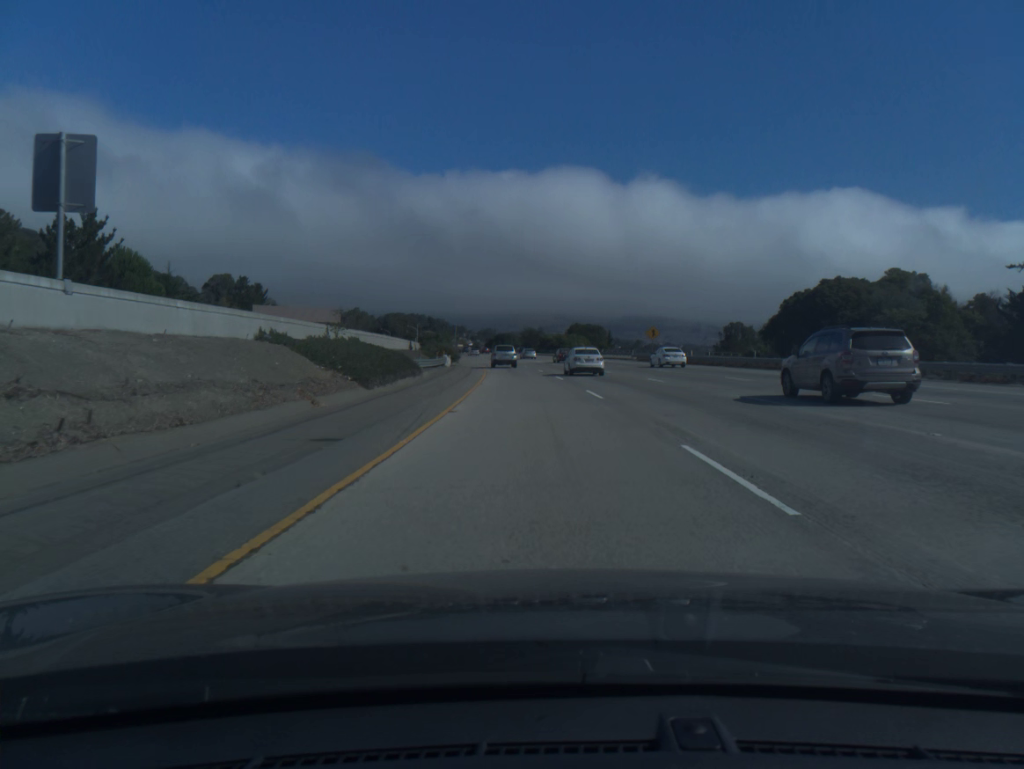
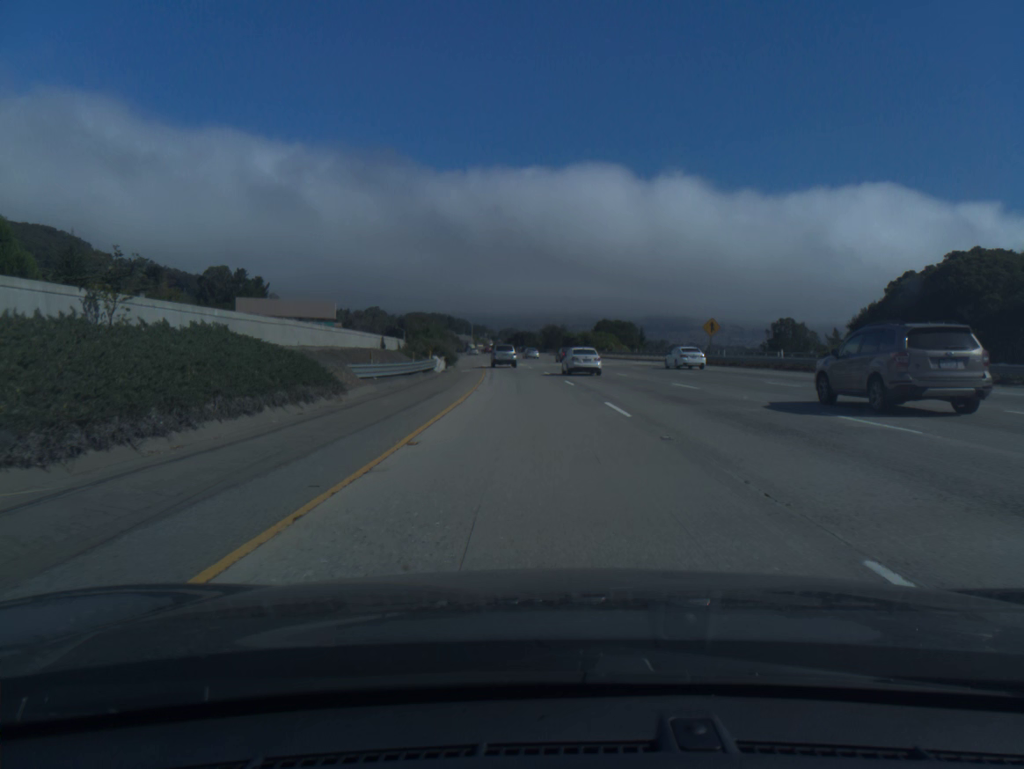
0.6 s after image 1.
(-0.3, +20.2) m; -2°
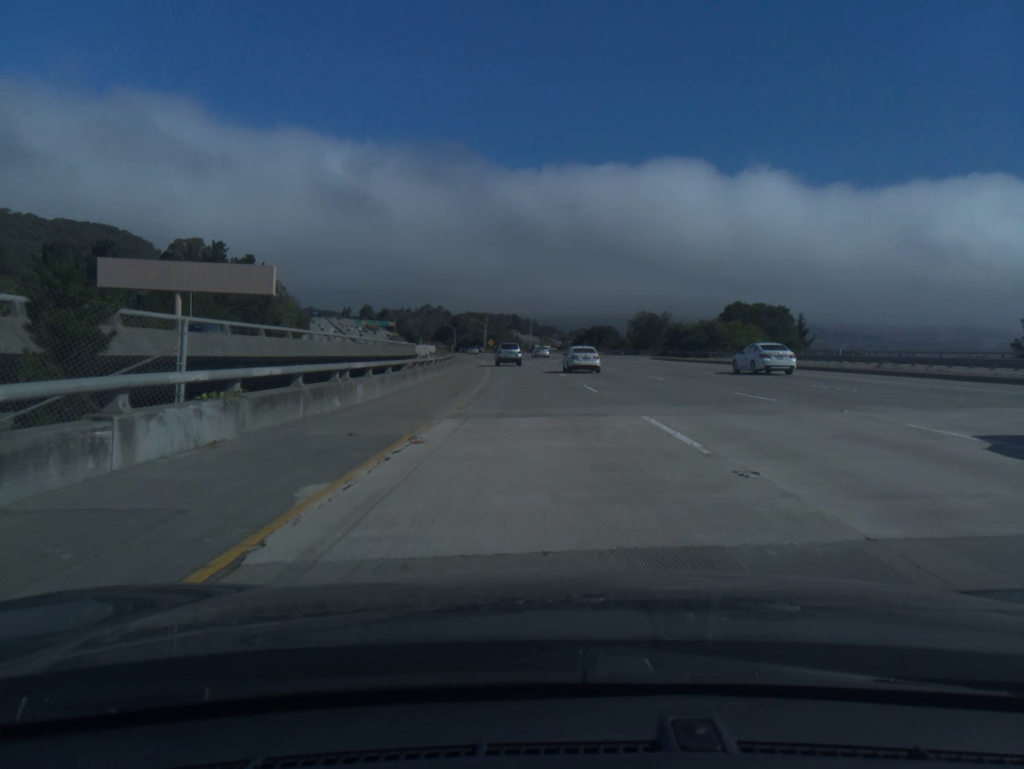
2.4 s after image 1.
(-2.7, +60.2) m; -5°
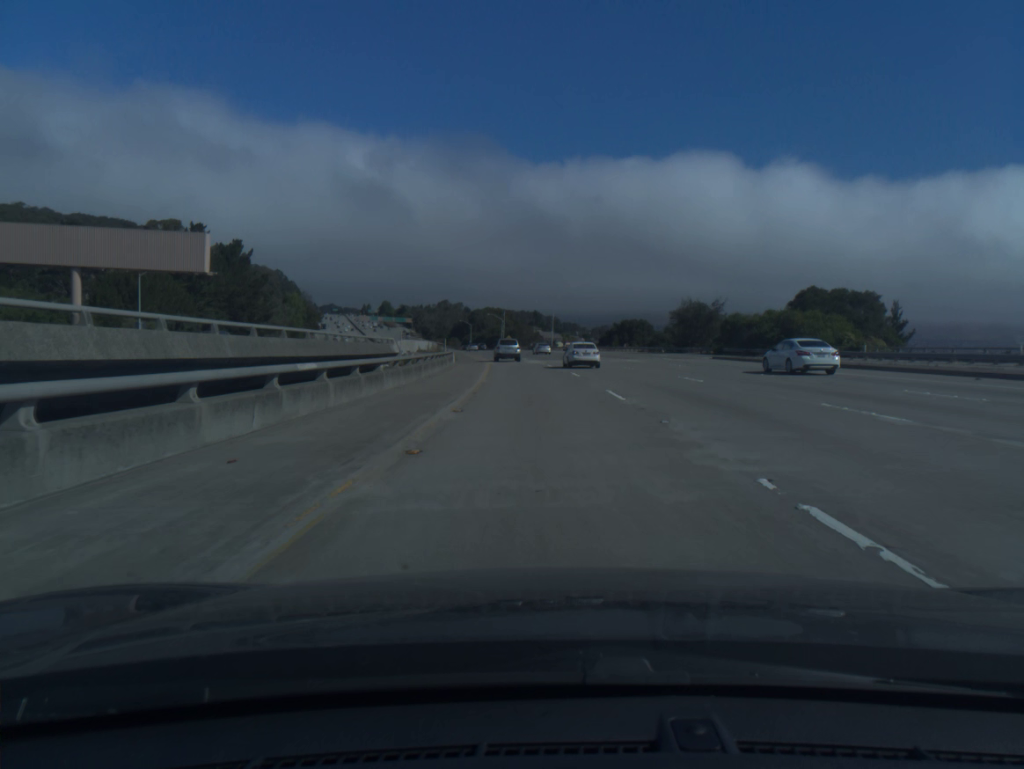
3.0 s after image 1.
(-0.3, +20.0) m; -1°
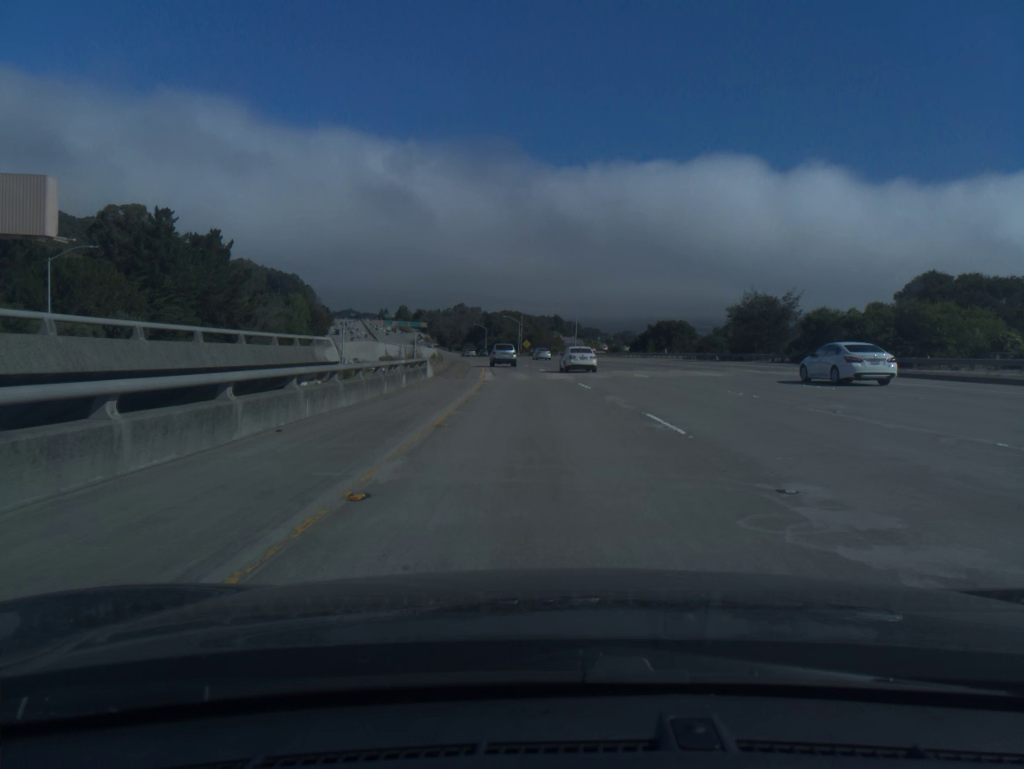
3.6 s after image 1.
(-0.3, +20.0) m; -2°
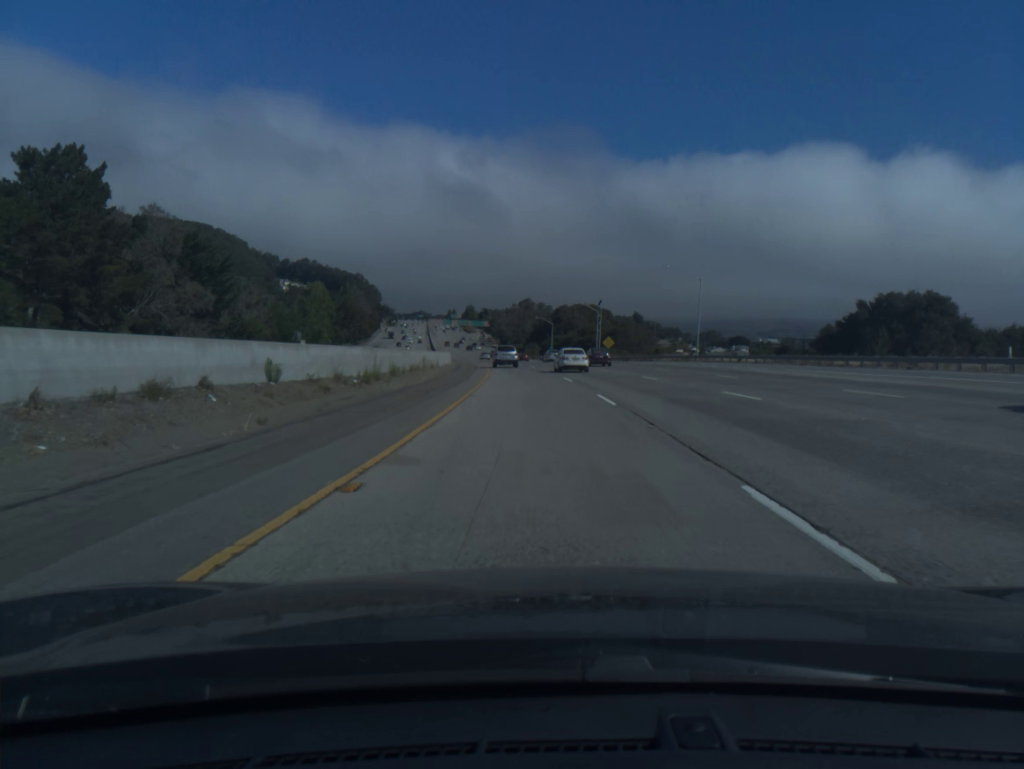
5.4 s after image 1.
(-2.6, +59.6) m; -5°
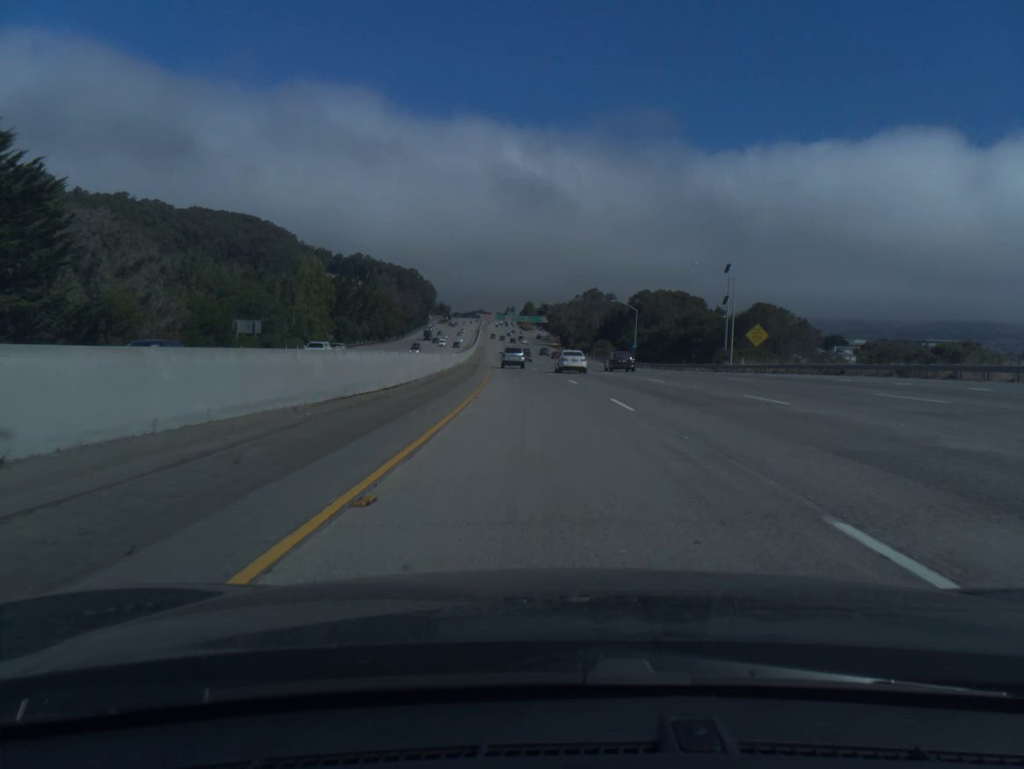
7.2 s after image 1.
(-2.5, +59.2) m; -5°
